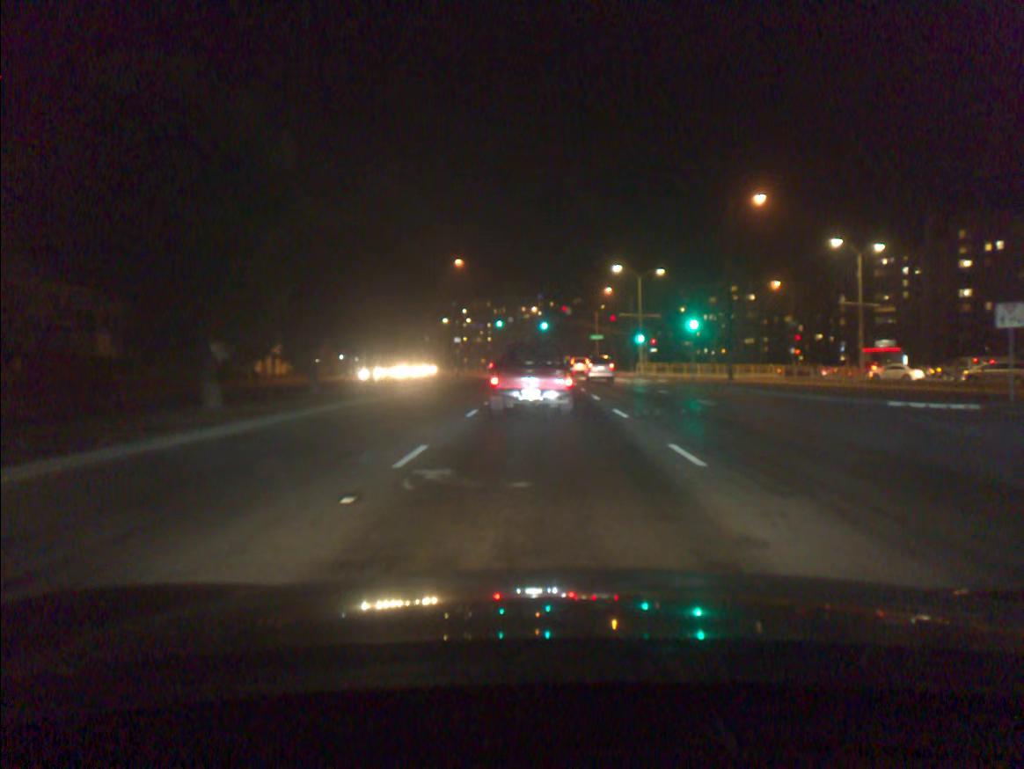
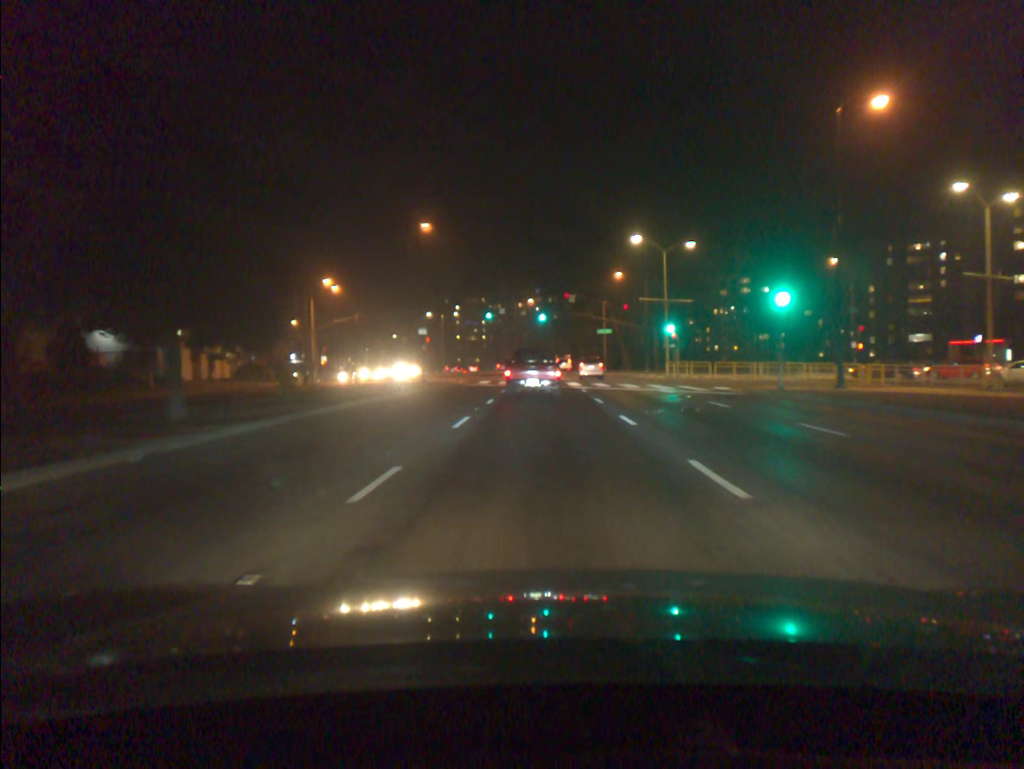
(0.0, +17.3) m; 0°
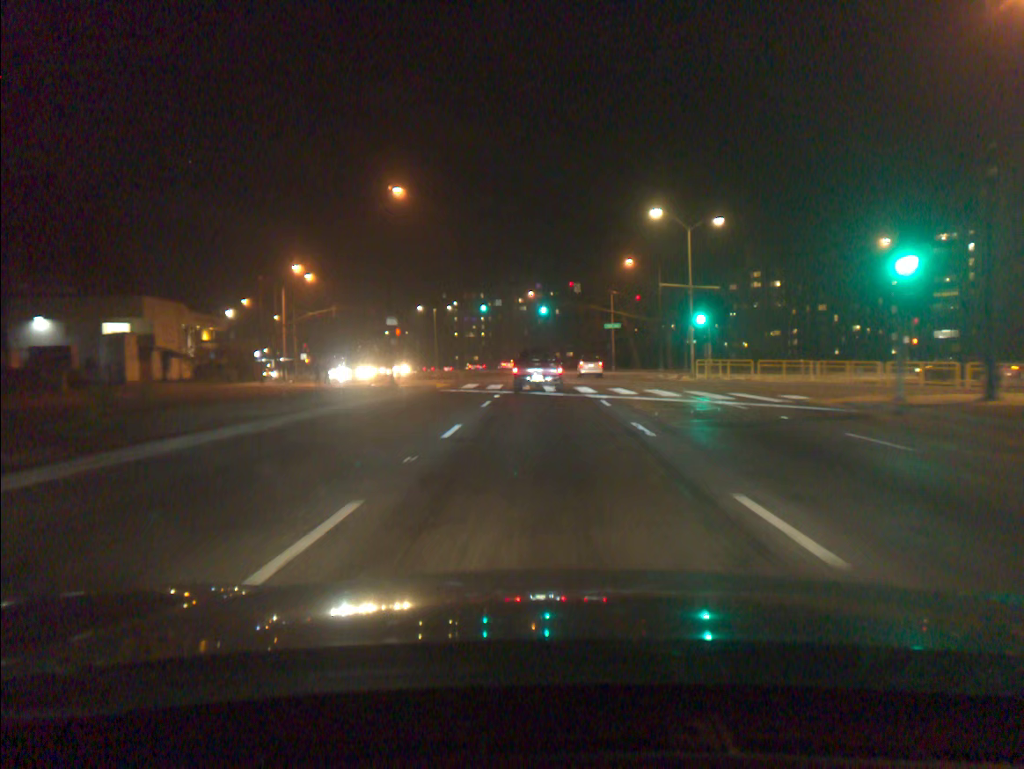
(0.0, +9.7) m; 0°
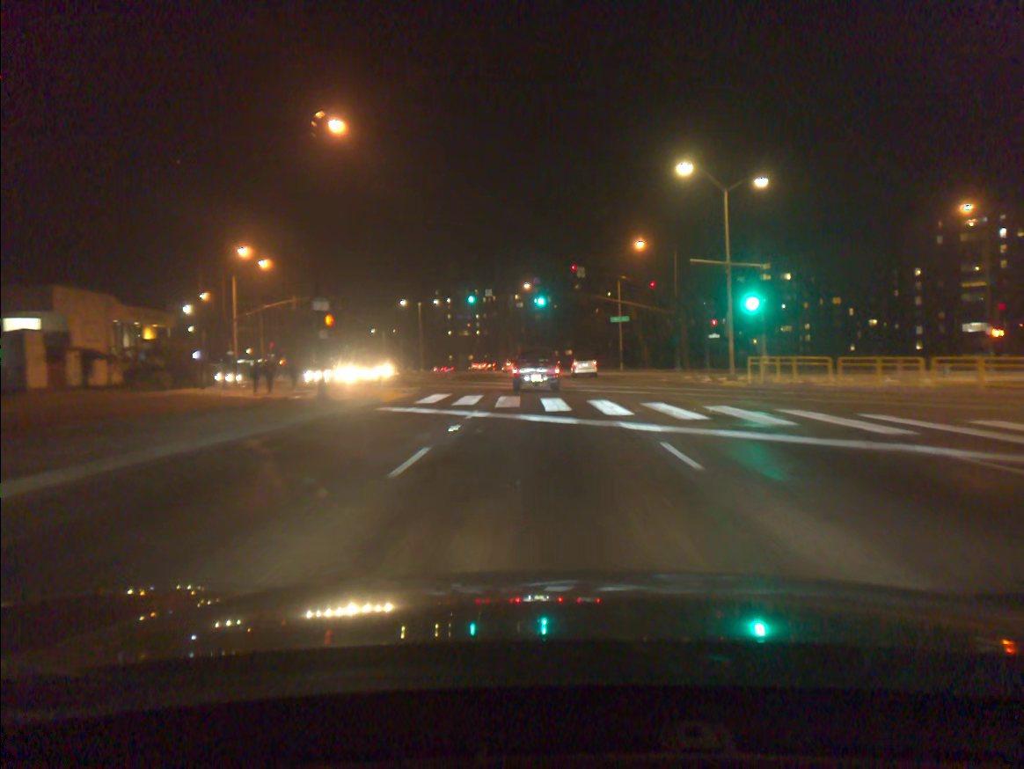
(0.0, +11.2) m; 0°
